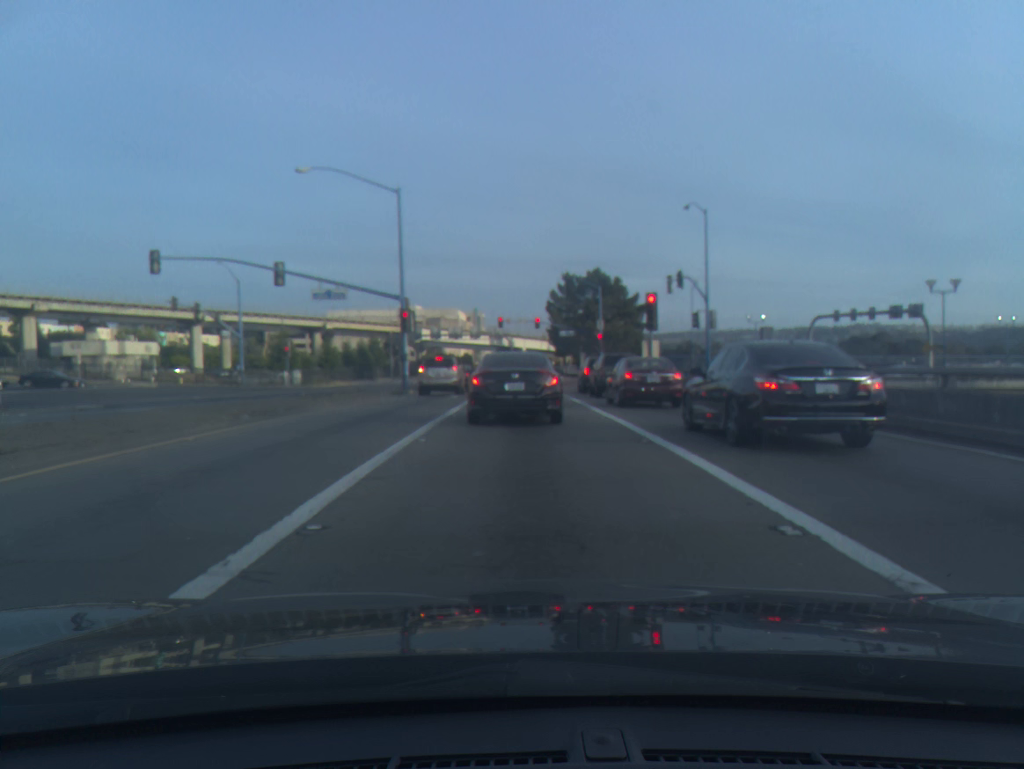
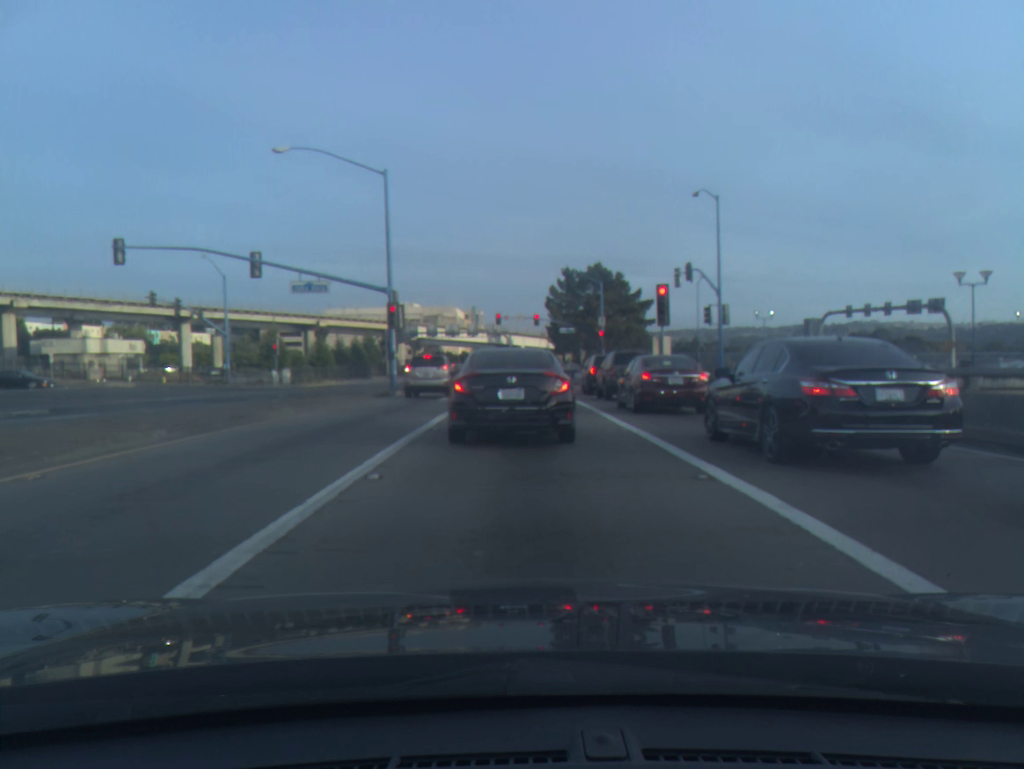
(0.0, +3.9) m; 0°
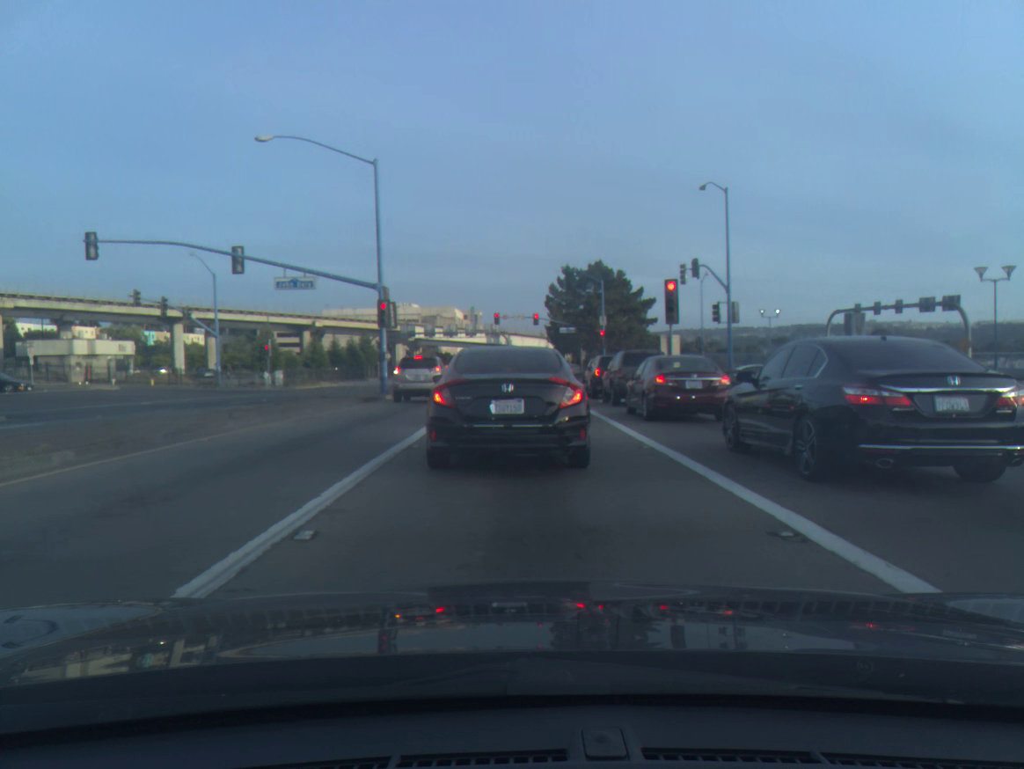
(0.0, +2.6) m; 0°
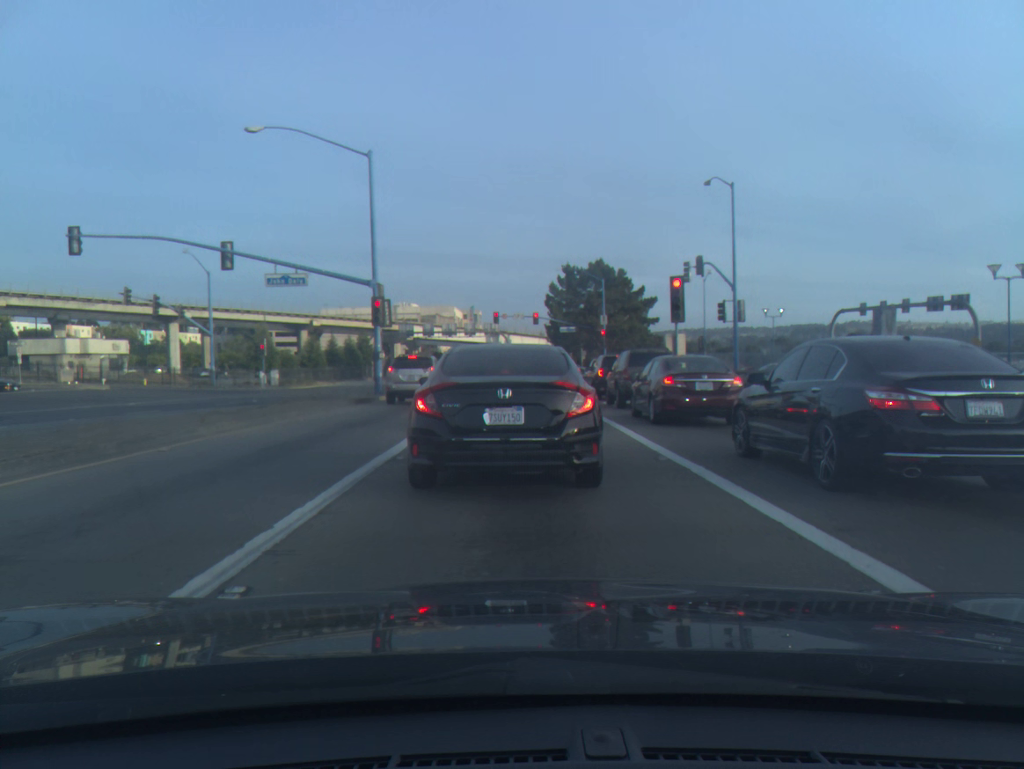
(0.0, +1.5) m; 0°
